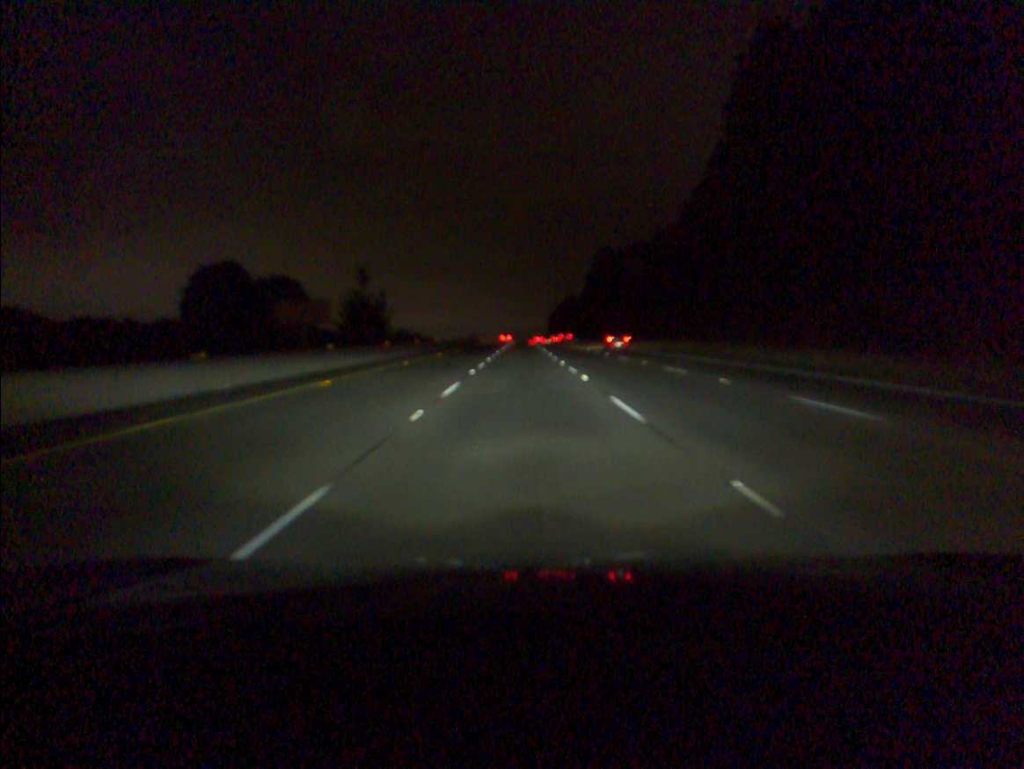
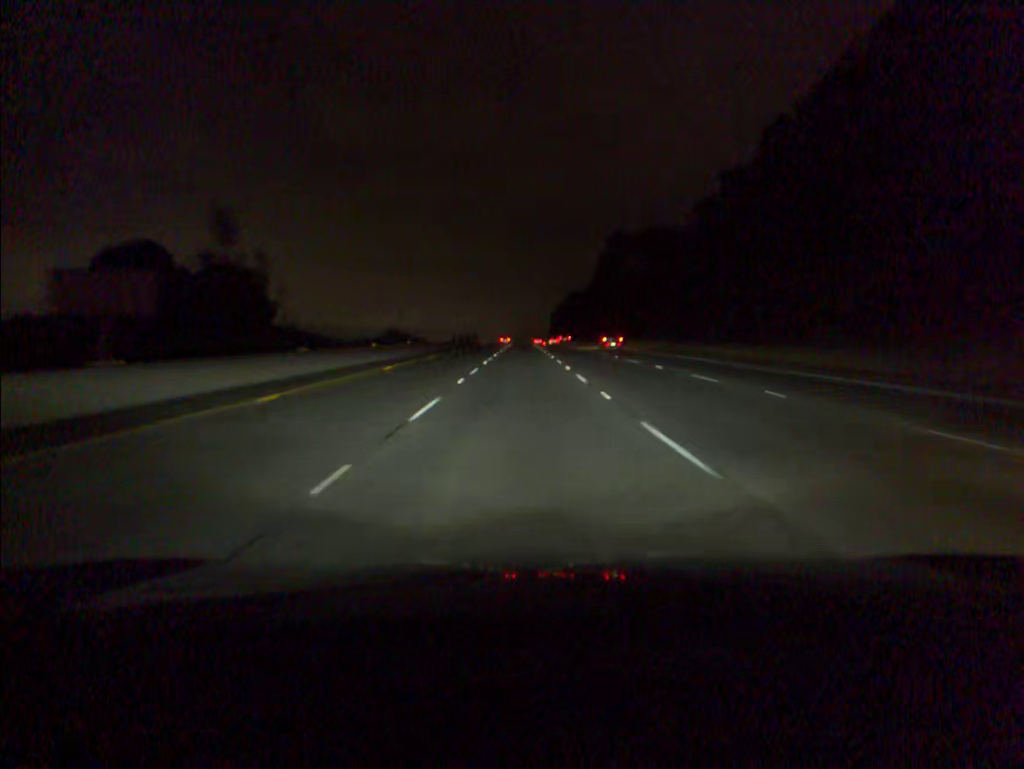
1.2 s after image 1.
(0.0, +33.9) m; 0°
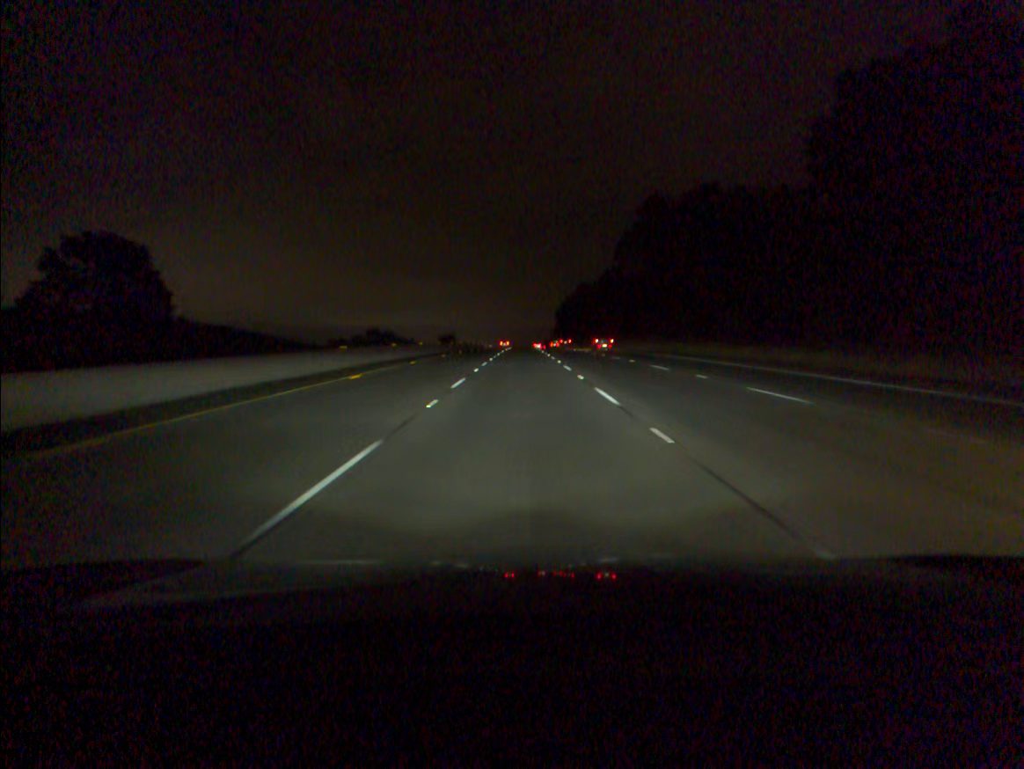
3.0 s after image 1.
(0.0, +50.7) m; 0°
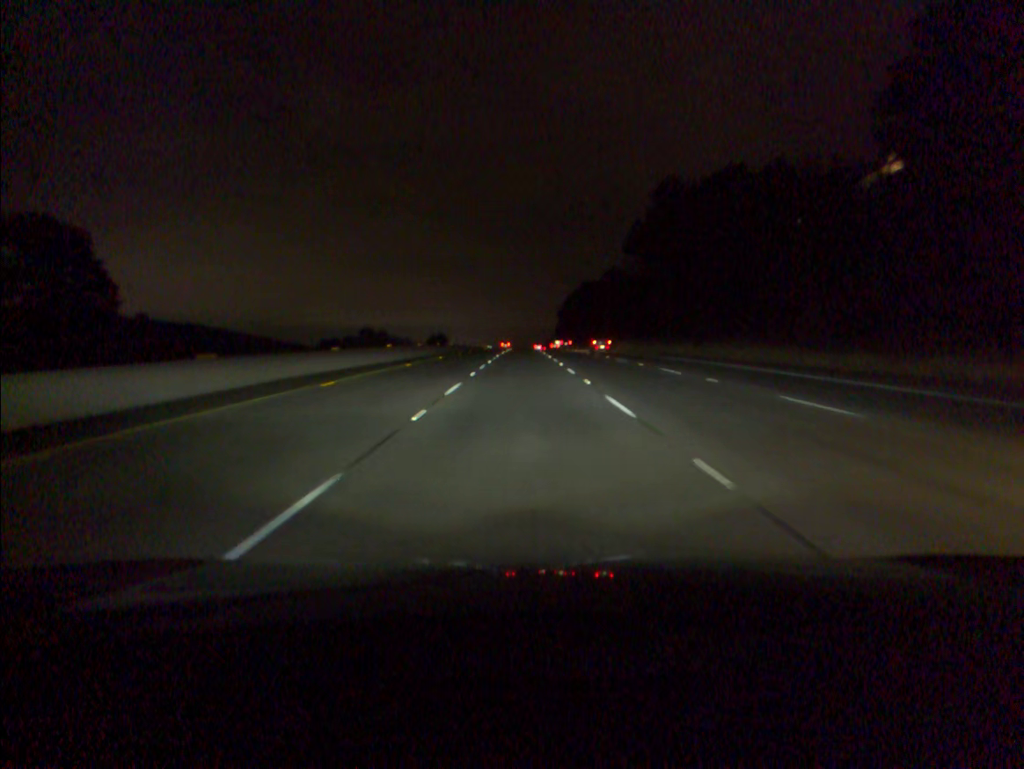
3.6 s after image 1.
(0.0, +16.9) m; 0°
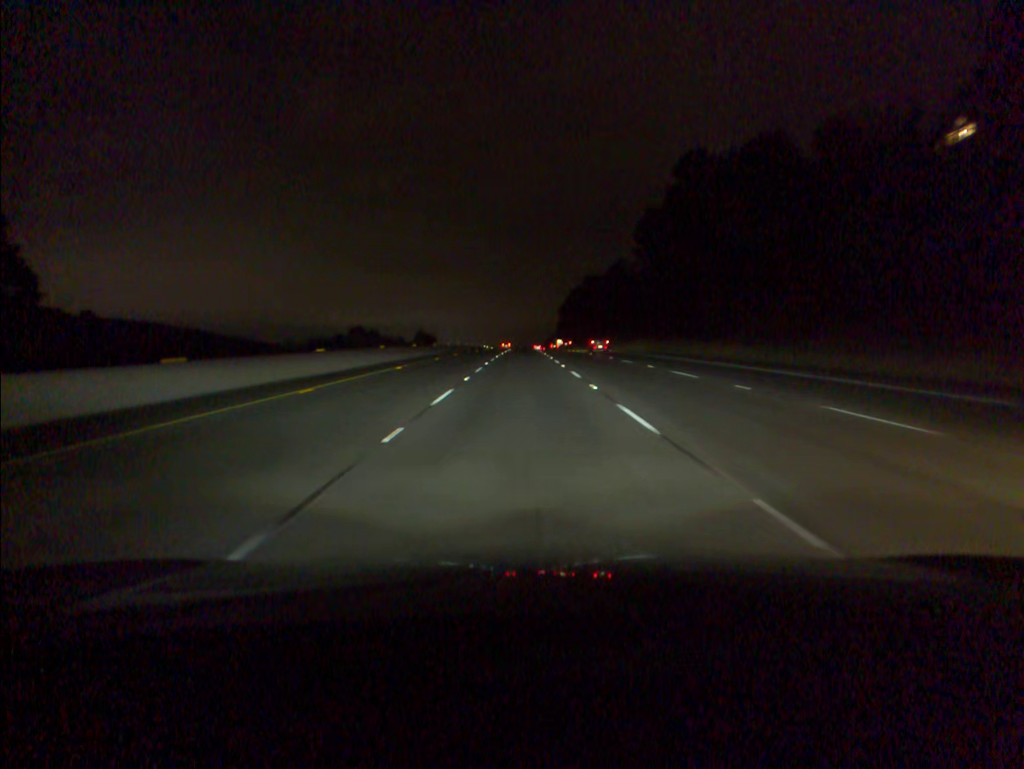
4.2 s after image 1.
(0.0, +16.9) m; 0°
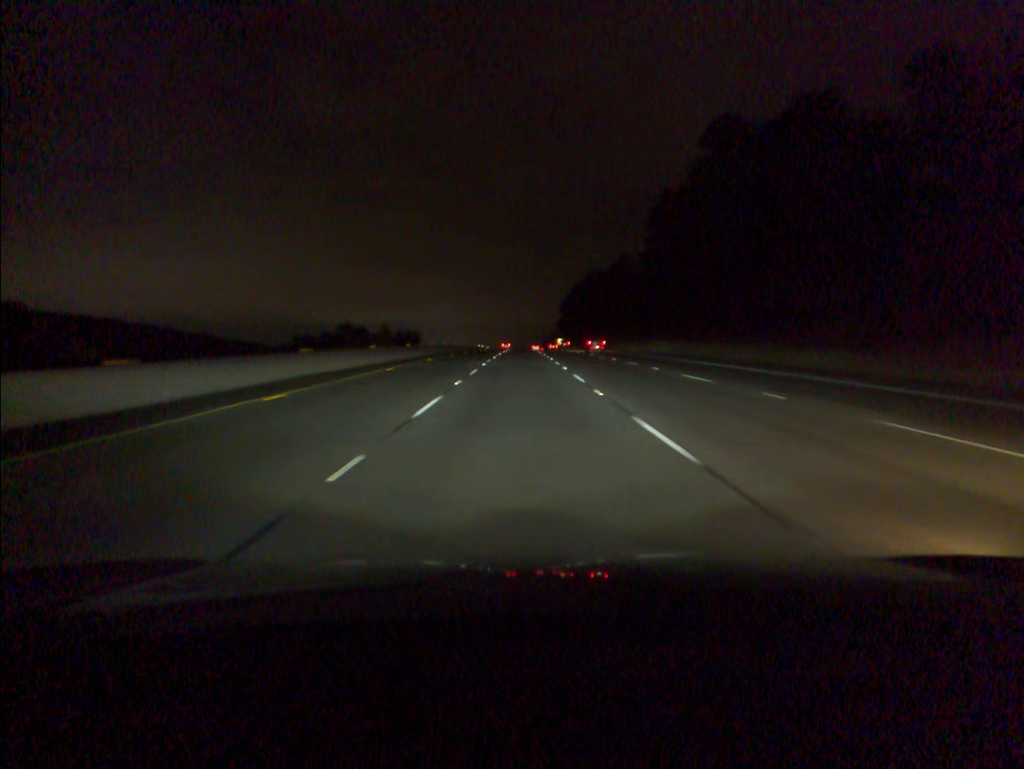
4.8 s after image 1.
(0.0, +16.9) m; 0°
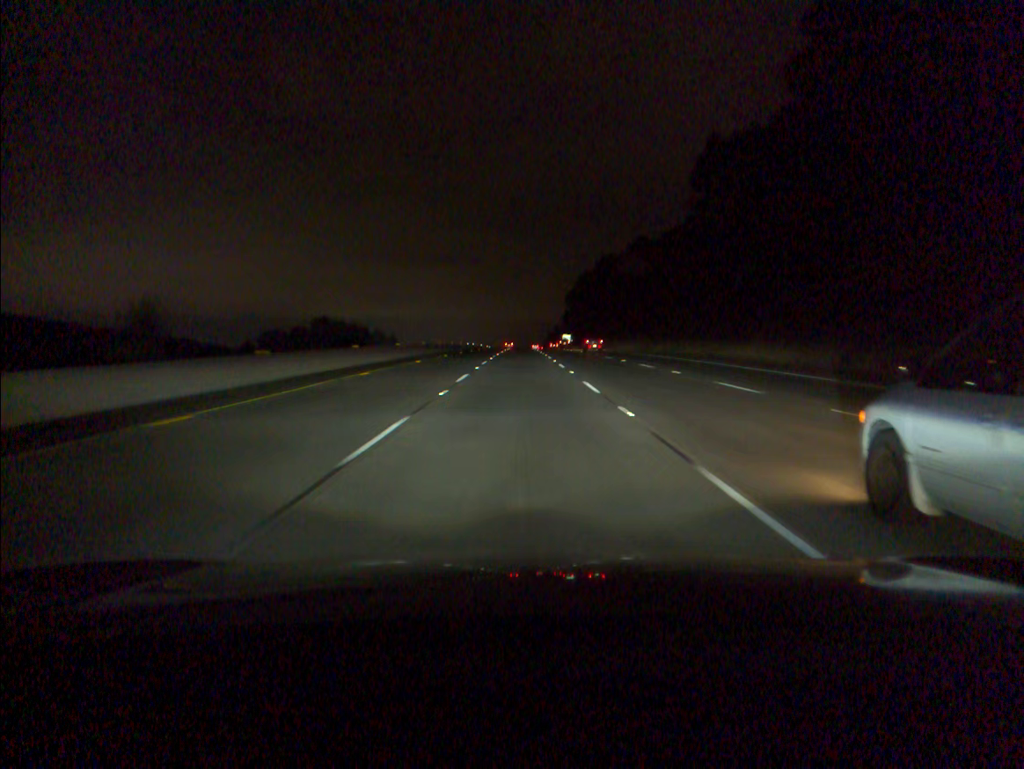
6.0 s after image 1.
(0.0, +33.9) m; 0°
